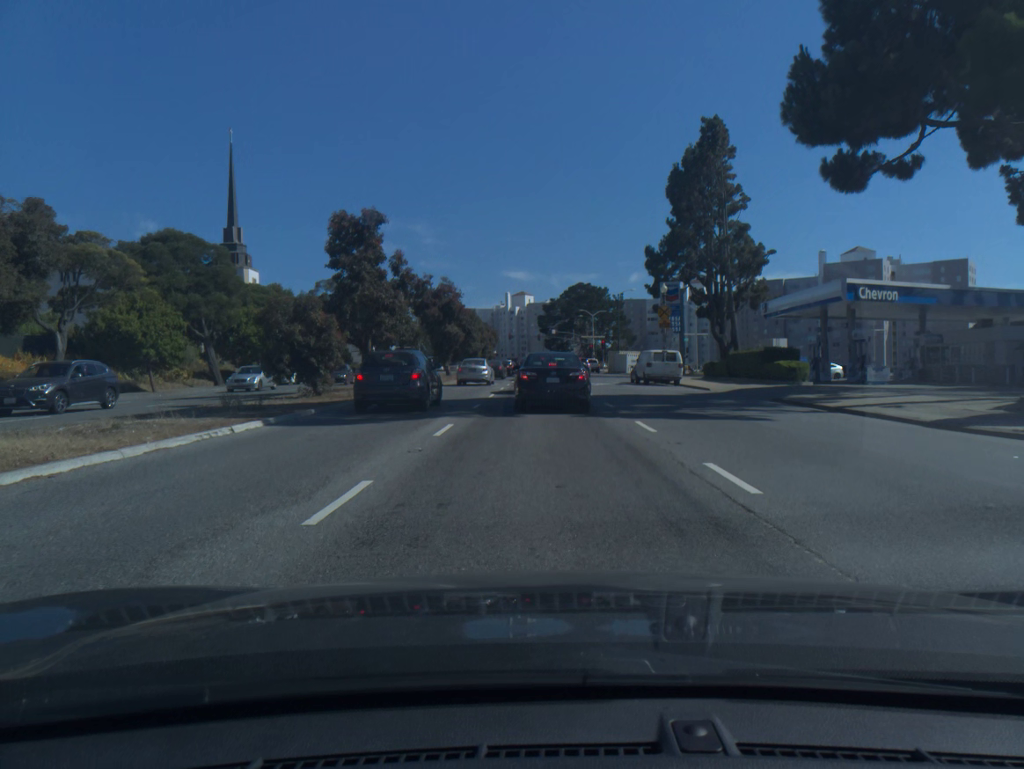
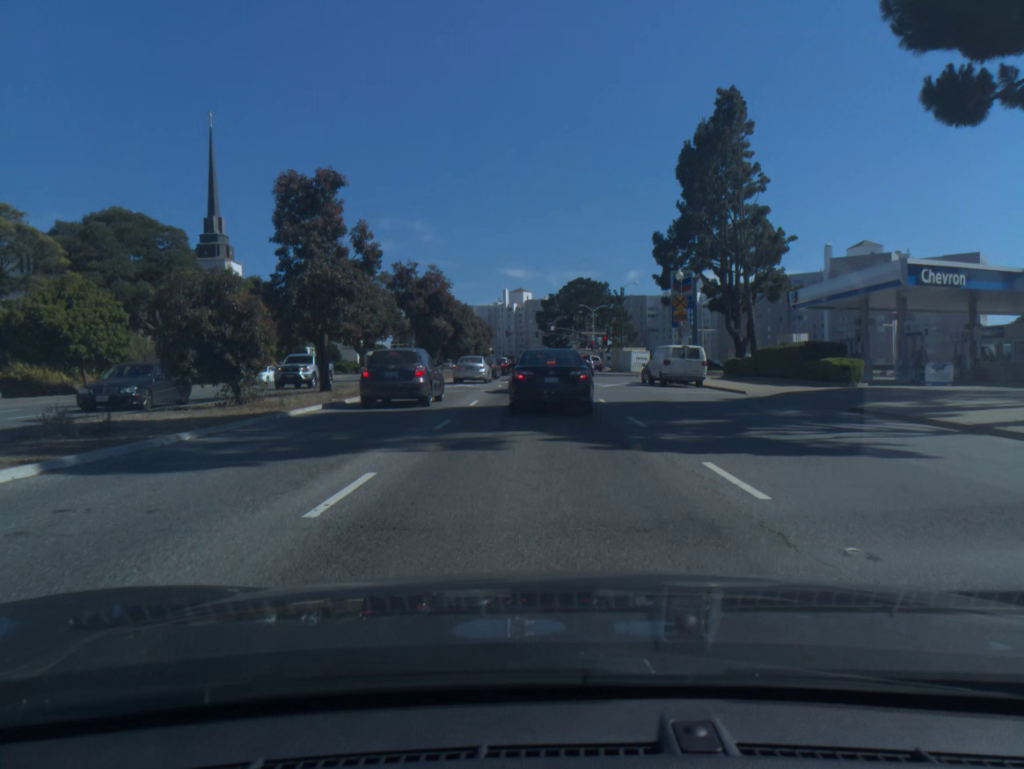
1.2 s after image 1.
(0.0, +6.9) m; 0°
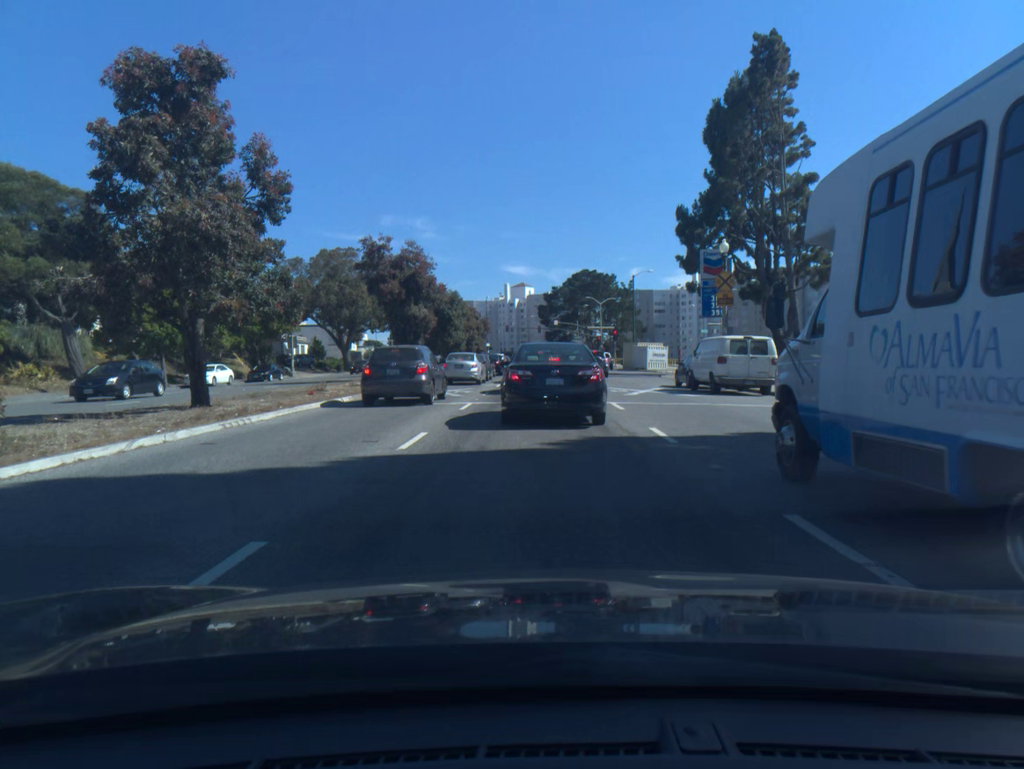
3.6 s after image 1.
(0.0, +10.6) m; 0°
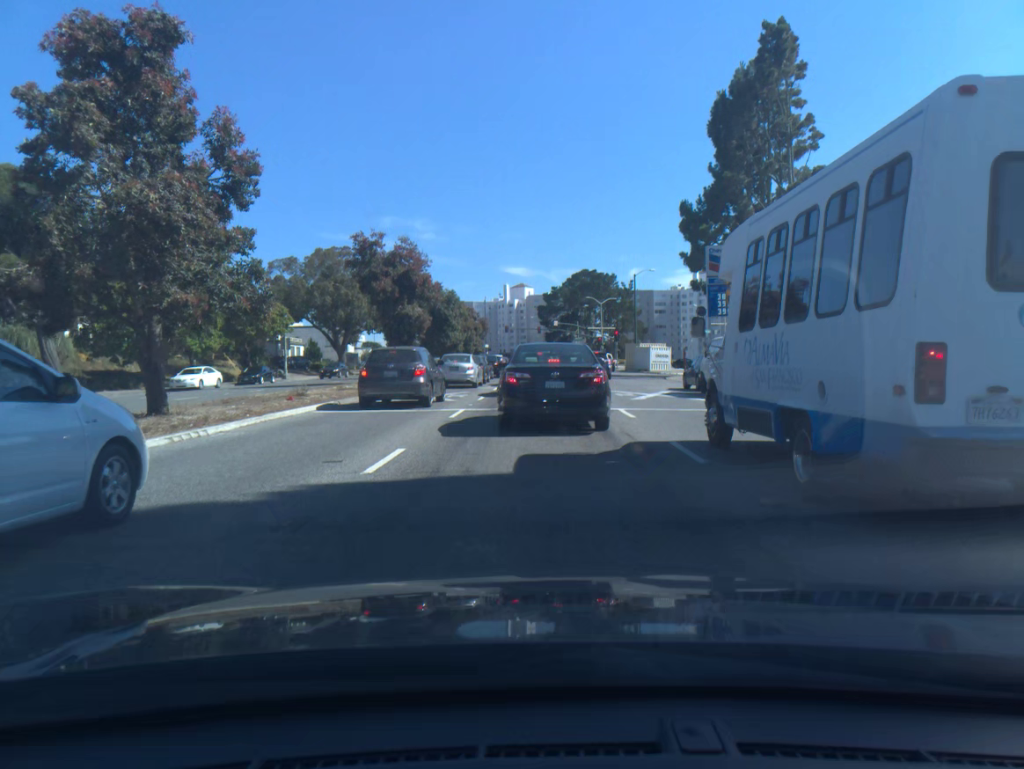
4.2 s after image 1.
(0.0, +2.0) m; 0°
